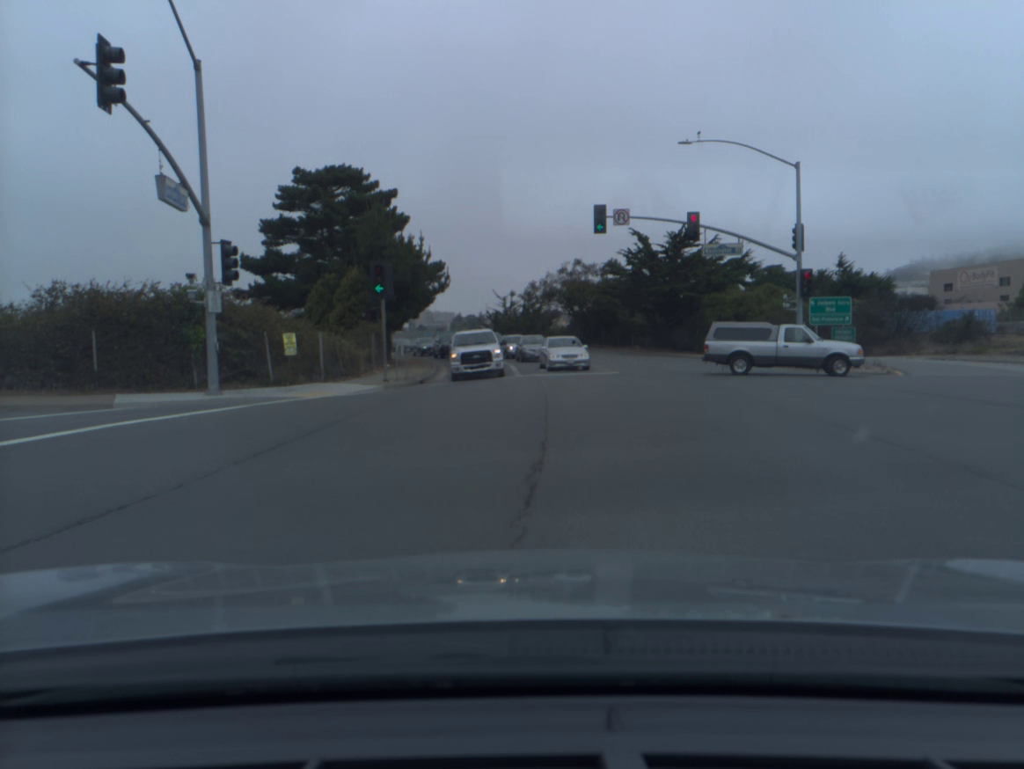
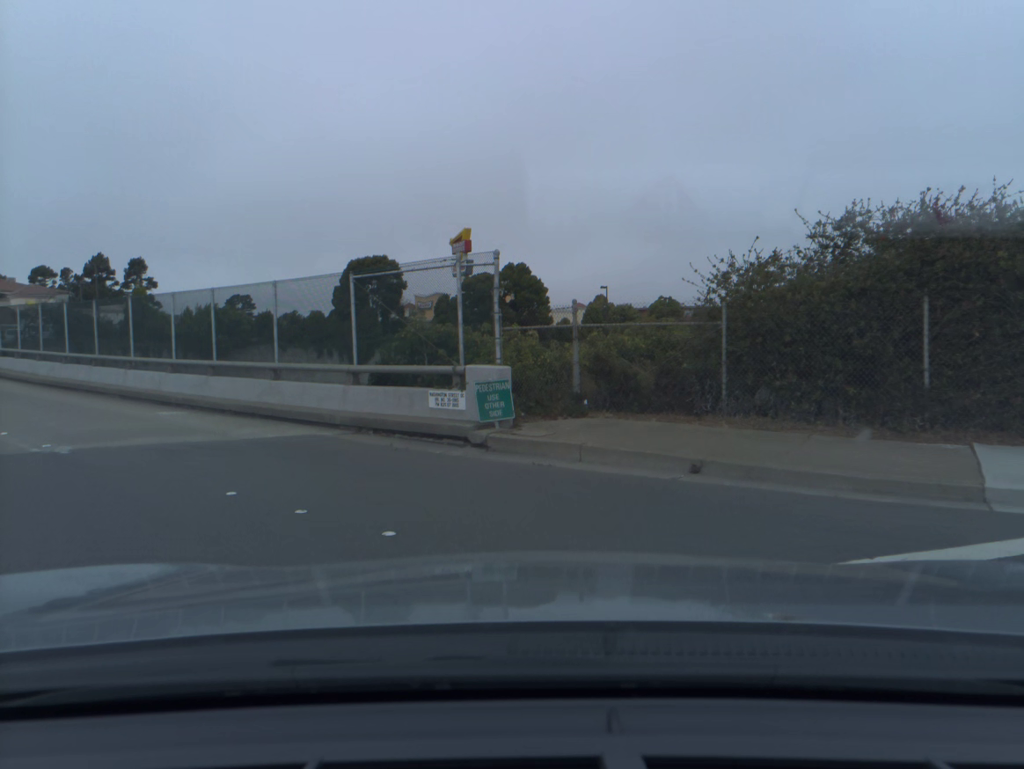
(-6.2, +12.6) m; -55°
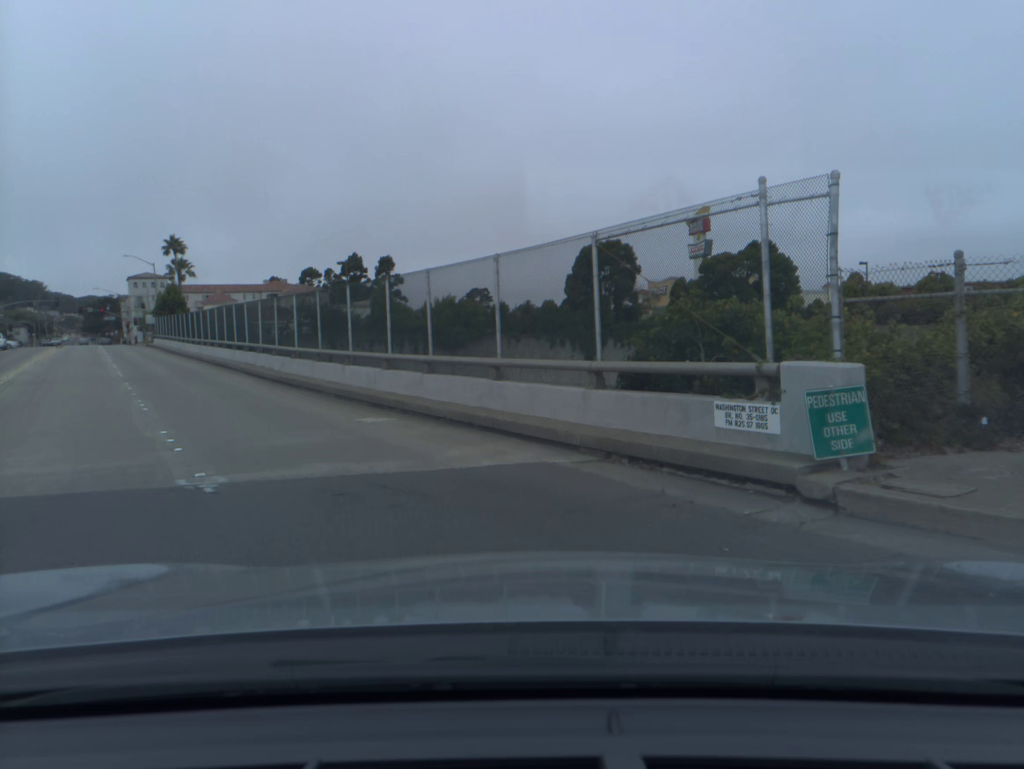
(-0.6, +4.4) m; -16°
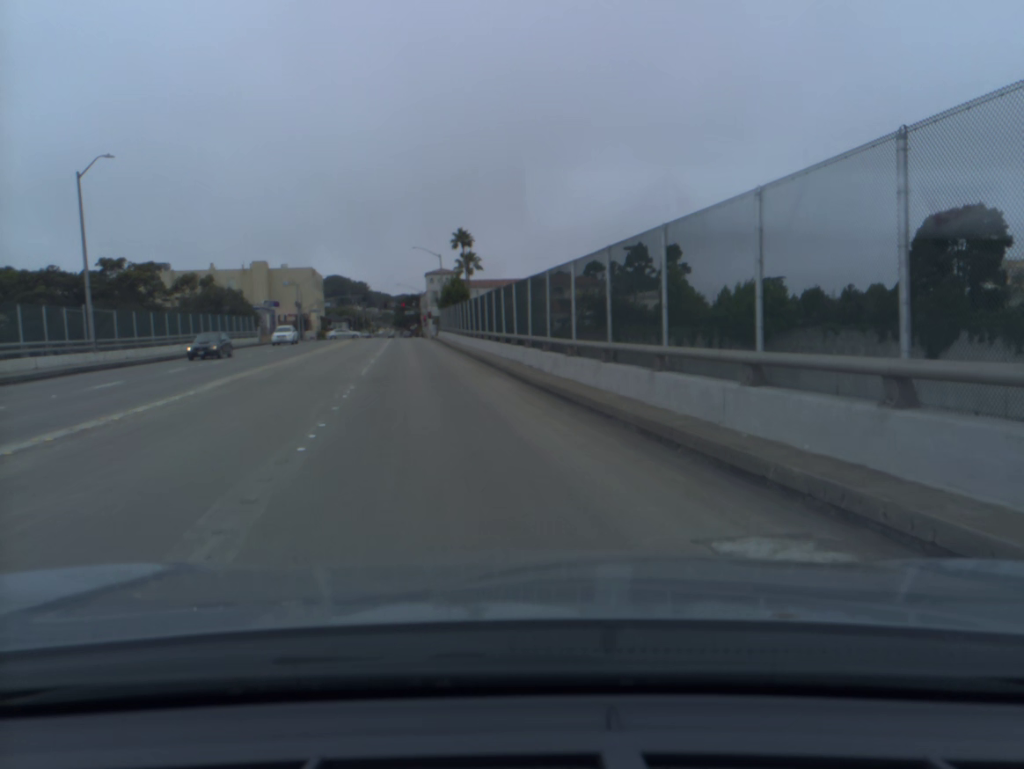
(-1.8, +9.5) m; -18°
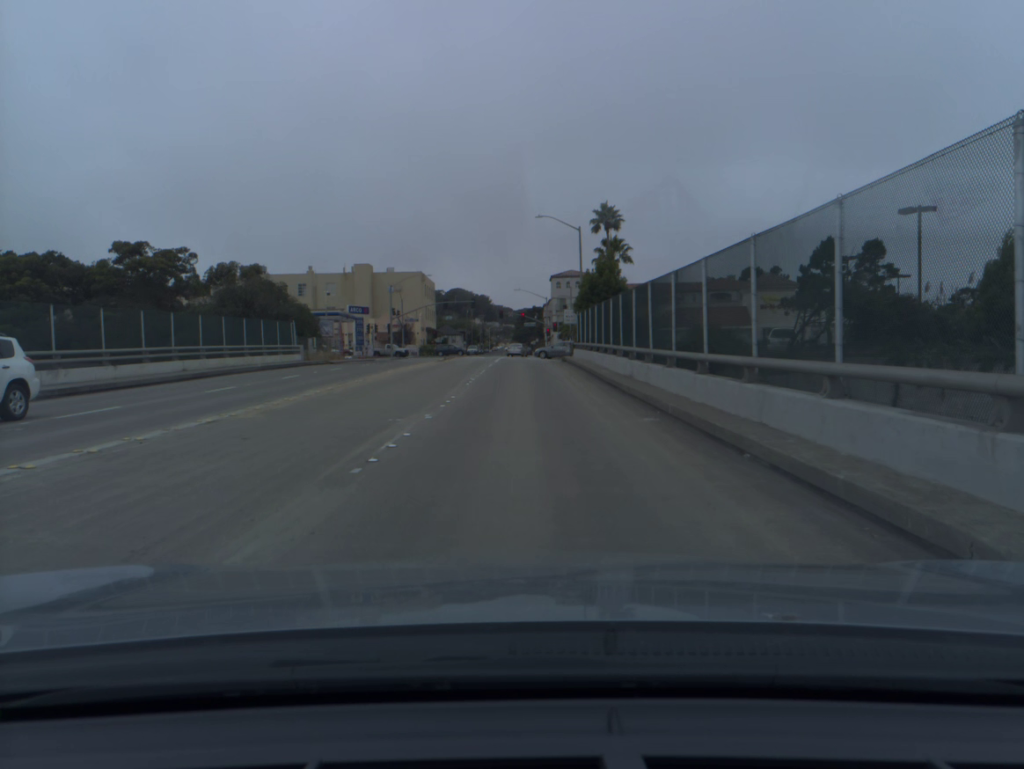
(-3.1, +29.8) m; -7°
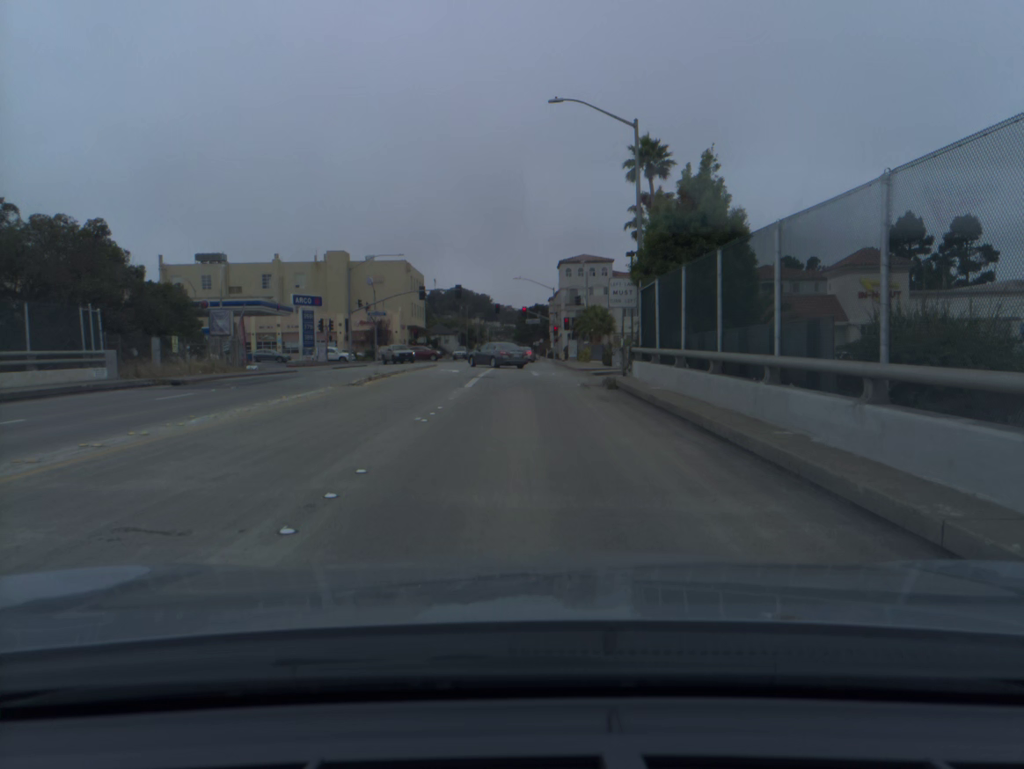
(0.0, +25.5) m; 0°
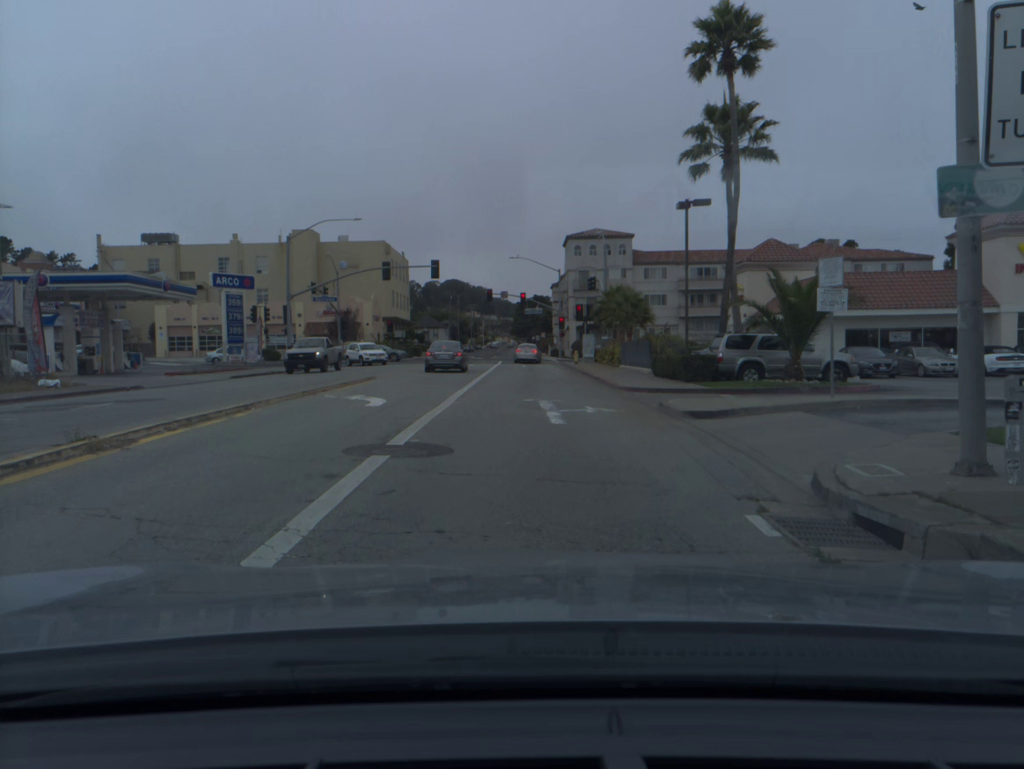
(-0.1, +19.3) m; +1°
